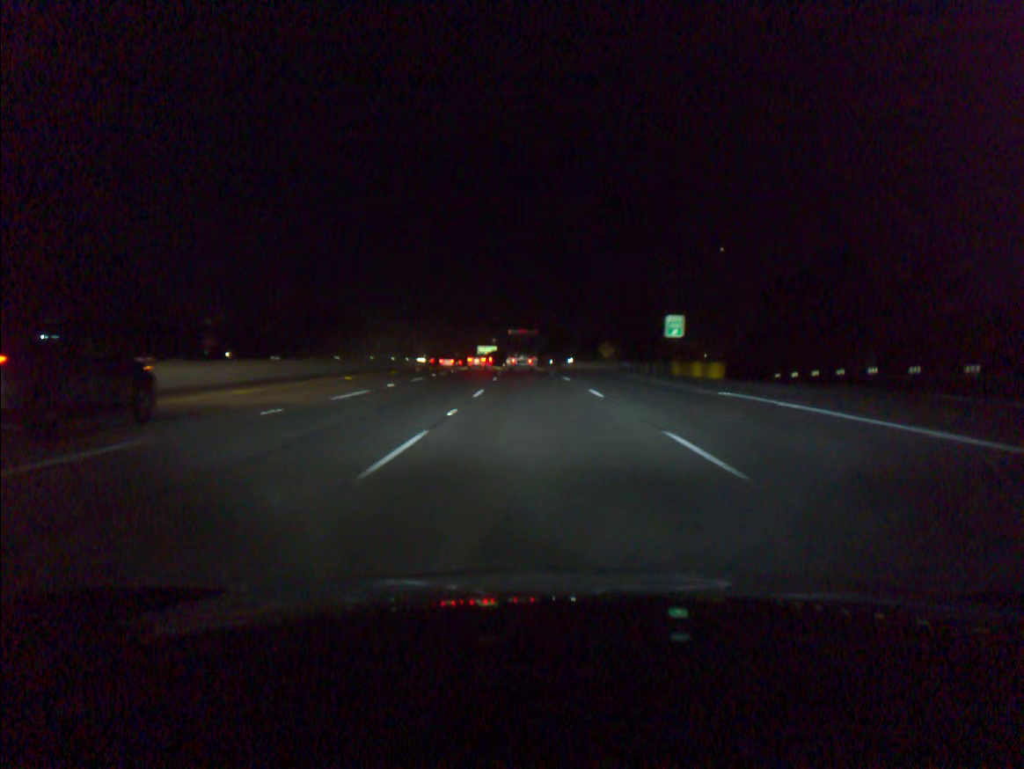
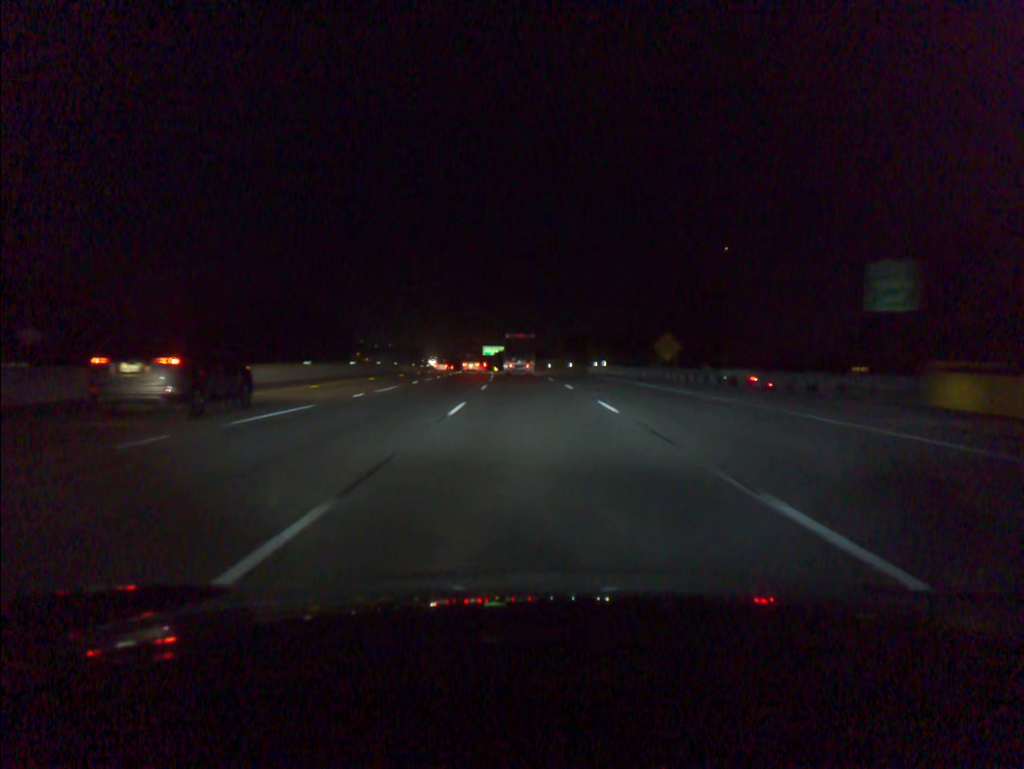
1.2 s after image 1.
(-0.3, +34.8) m; -1°
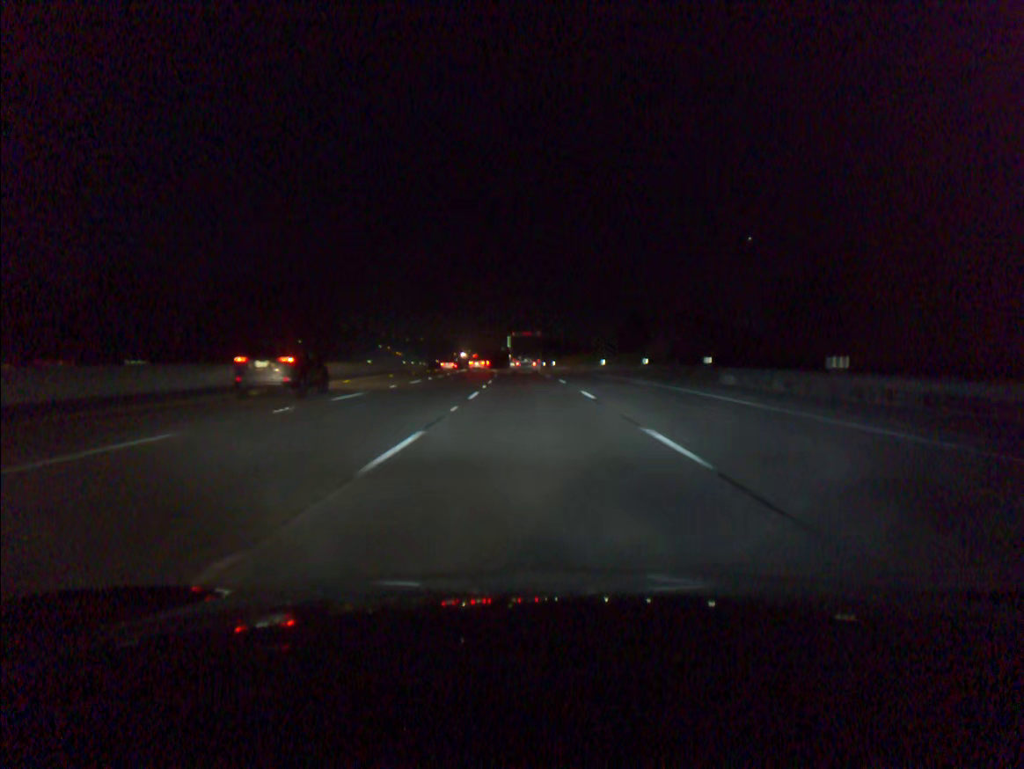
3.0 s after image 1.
(-1.1, +52.1) m; -2°
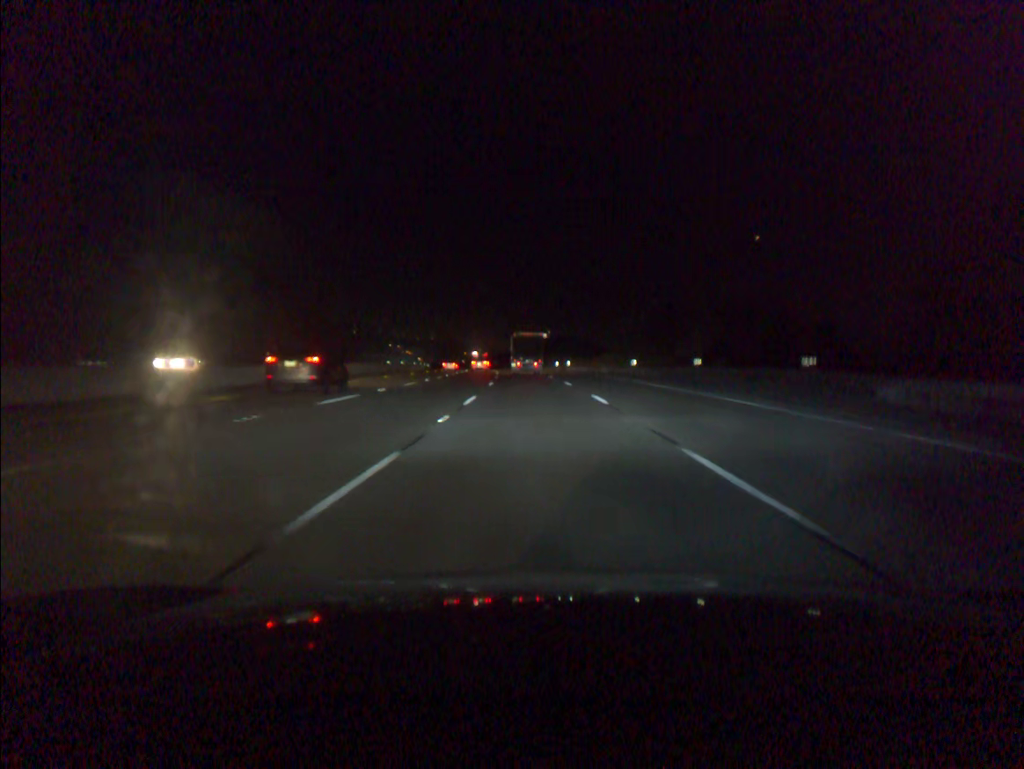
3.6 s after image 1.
(-0.1, +17.4) m; -1°
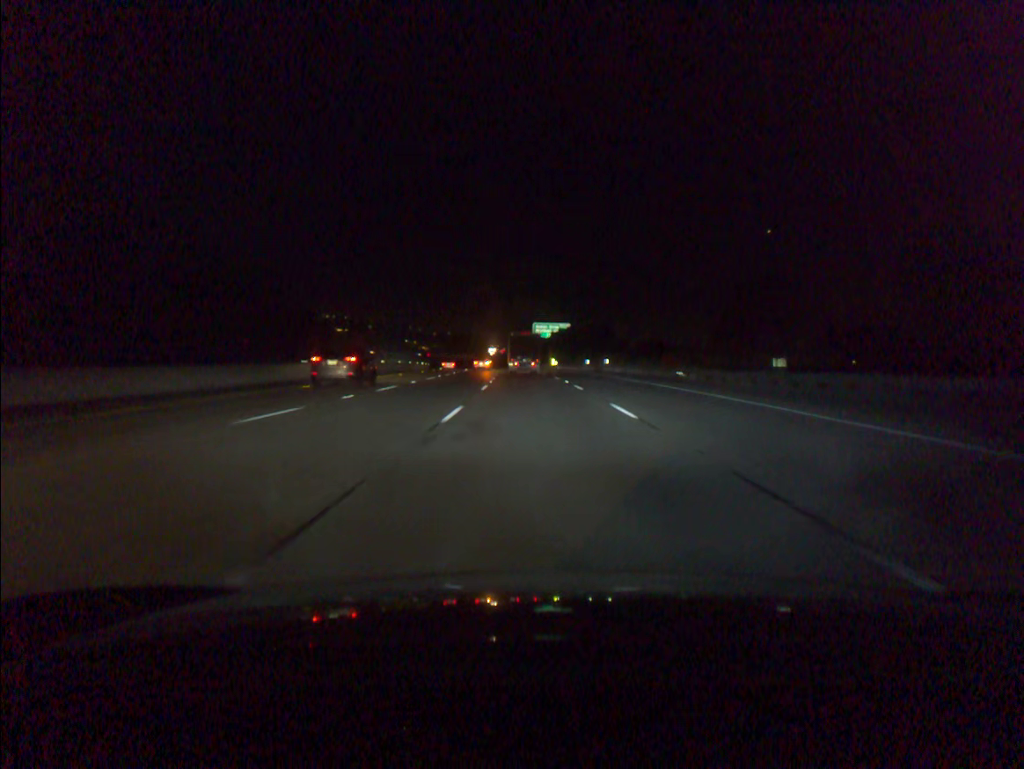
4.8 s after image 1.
(-0.4, +34.8) m; -1°
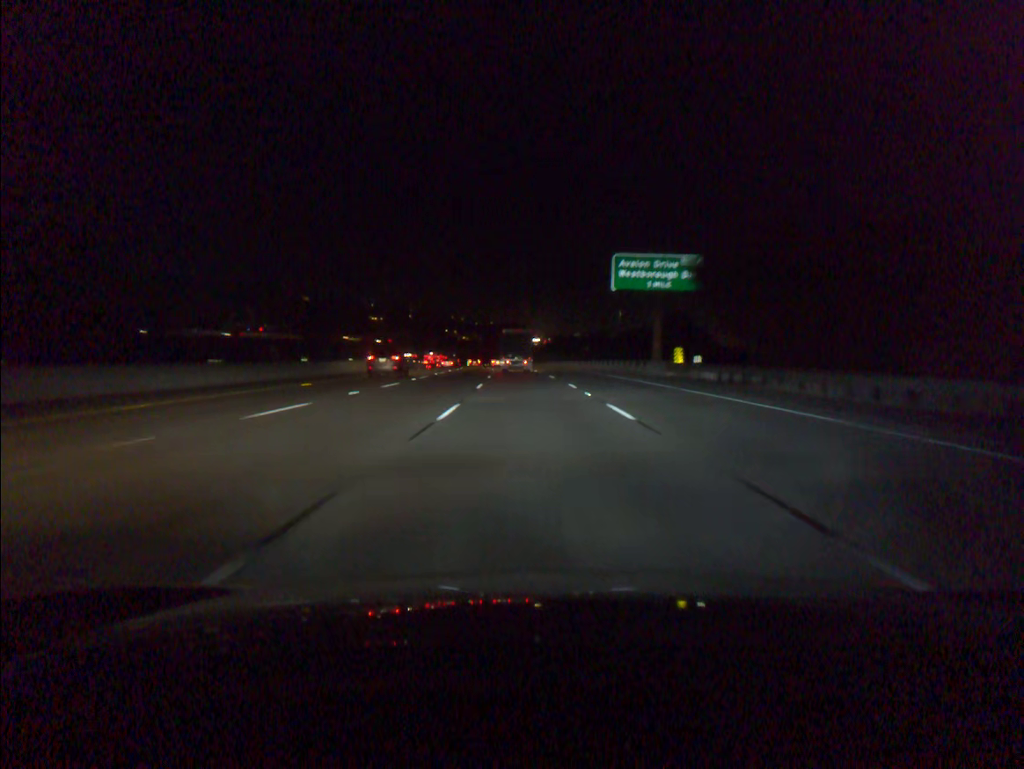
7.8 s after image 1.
(-2.5, +87.0) m; -3°
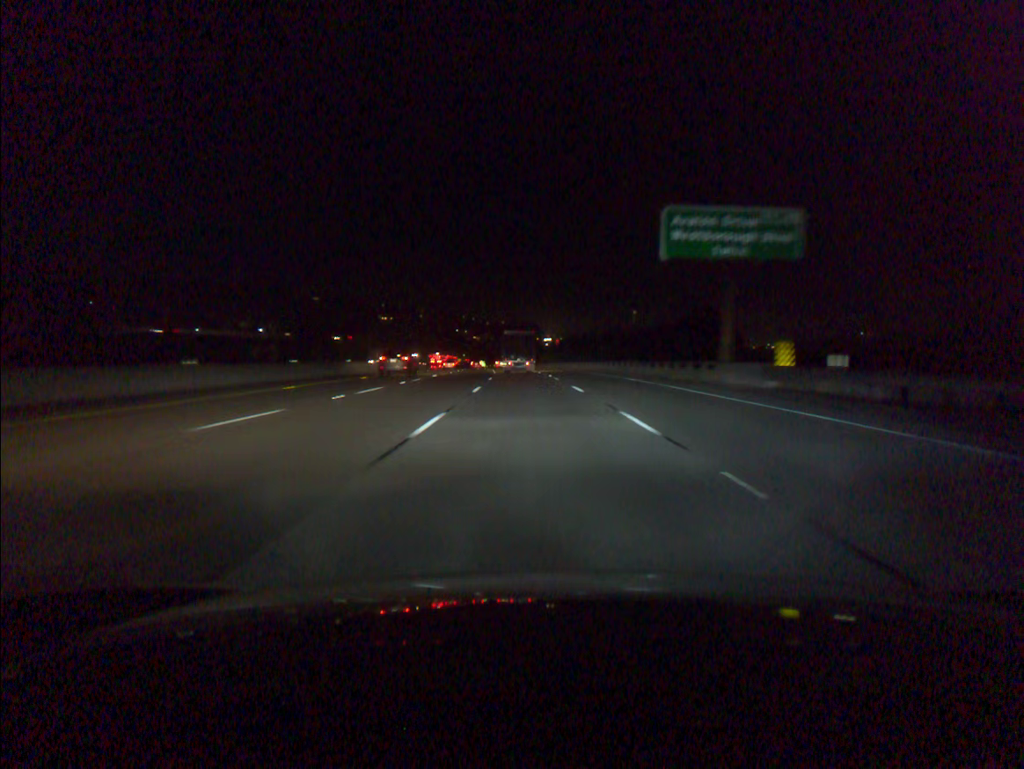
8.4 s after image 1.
(-0.1, +17.4) m; -1°
